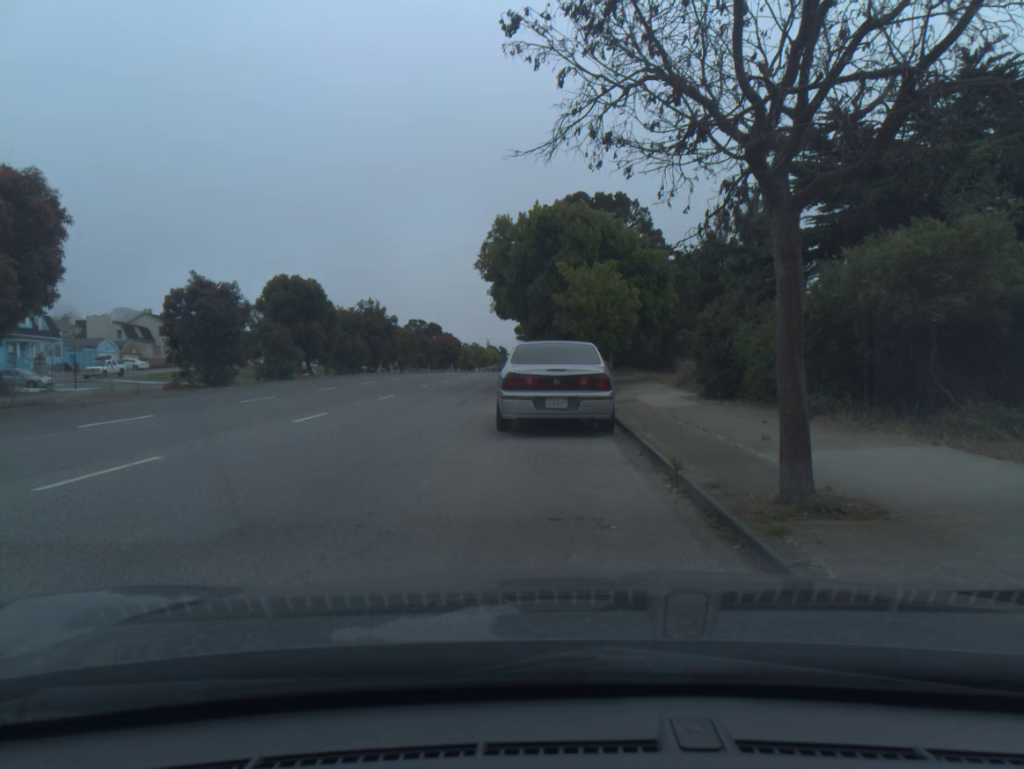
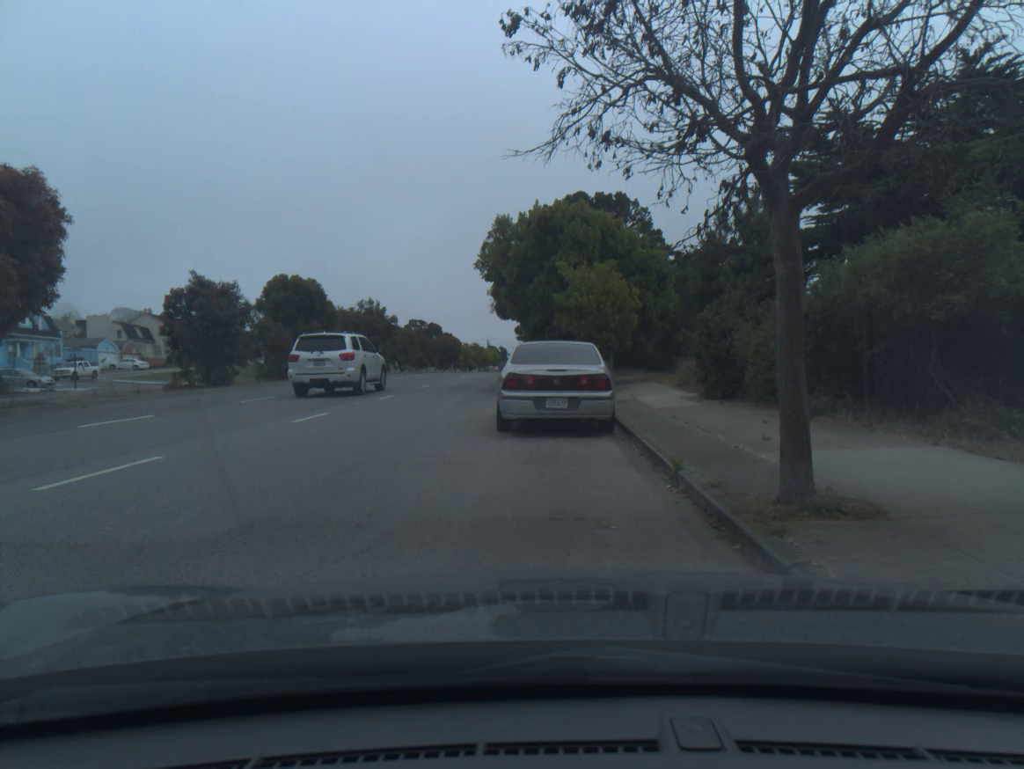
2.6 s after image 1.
(0.0, 0.0) m; 0°
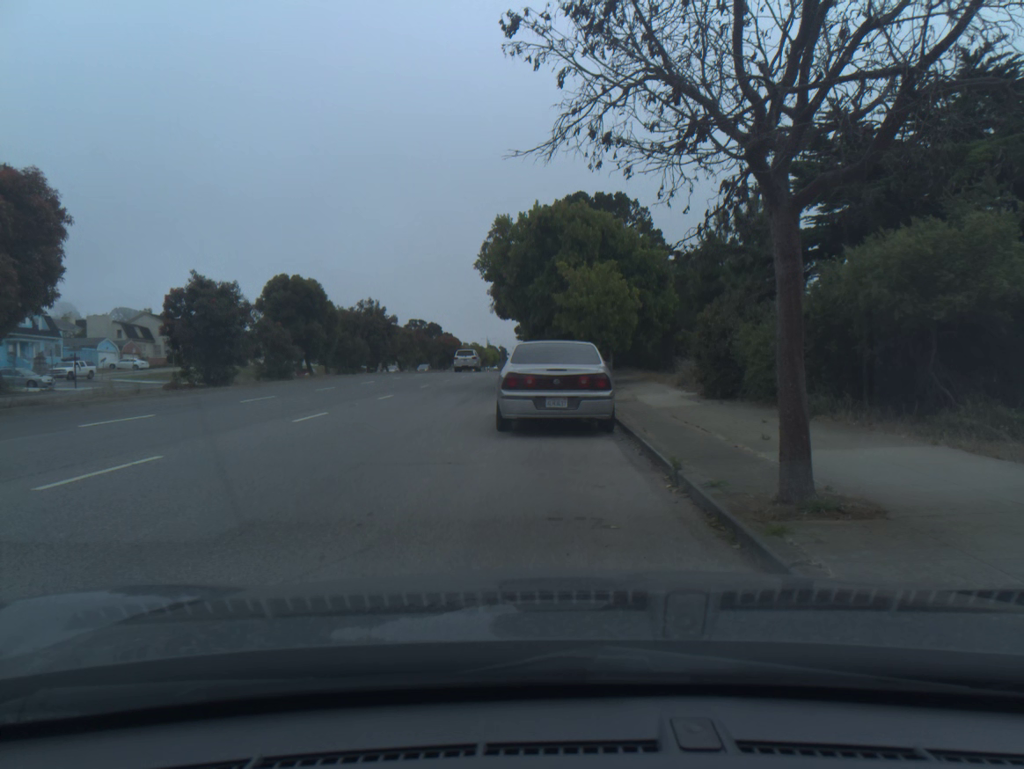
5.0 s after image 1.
(0.0, 0.0) m; 0°
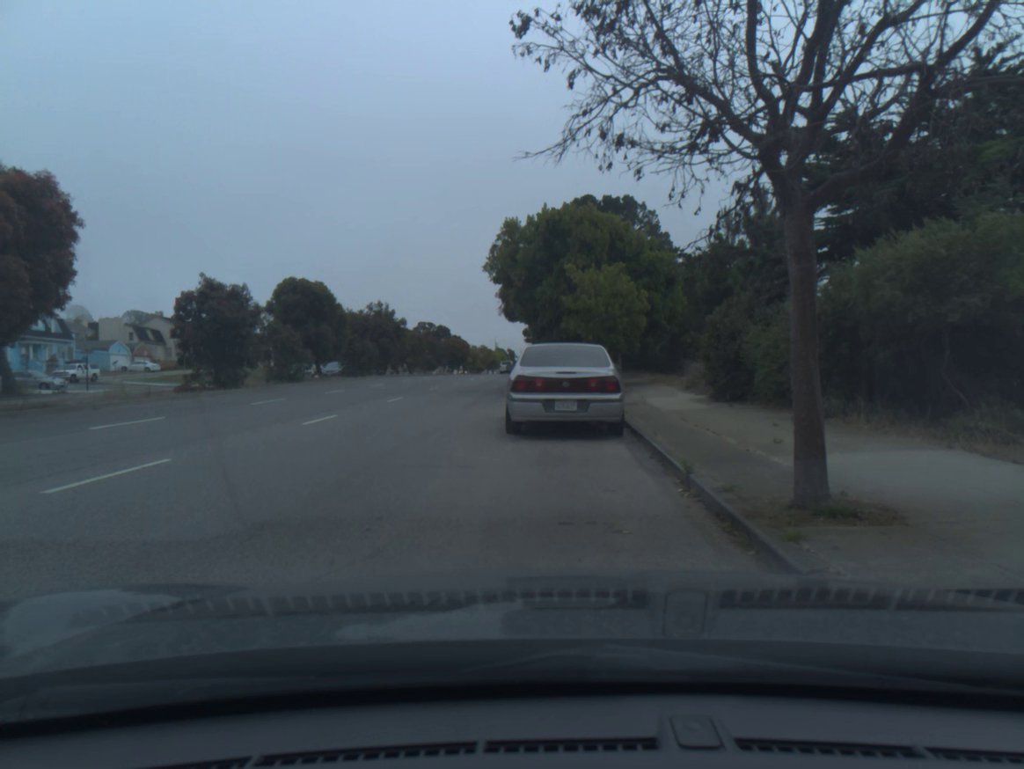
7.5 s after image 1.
(0.0, 0.0) m; 0°
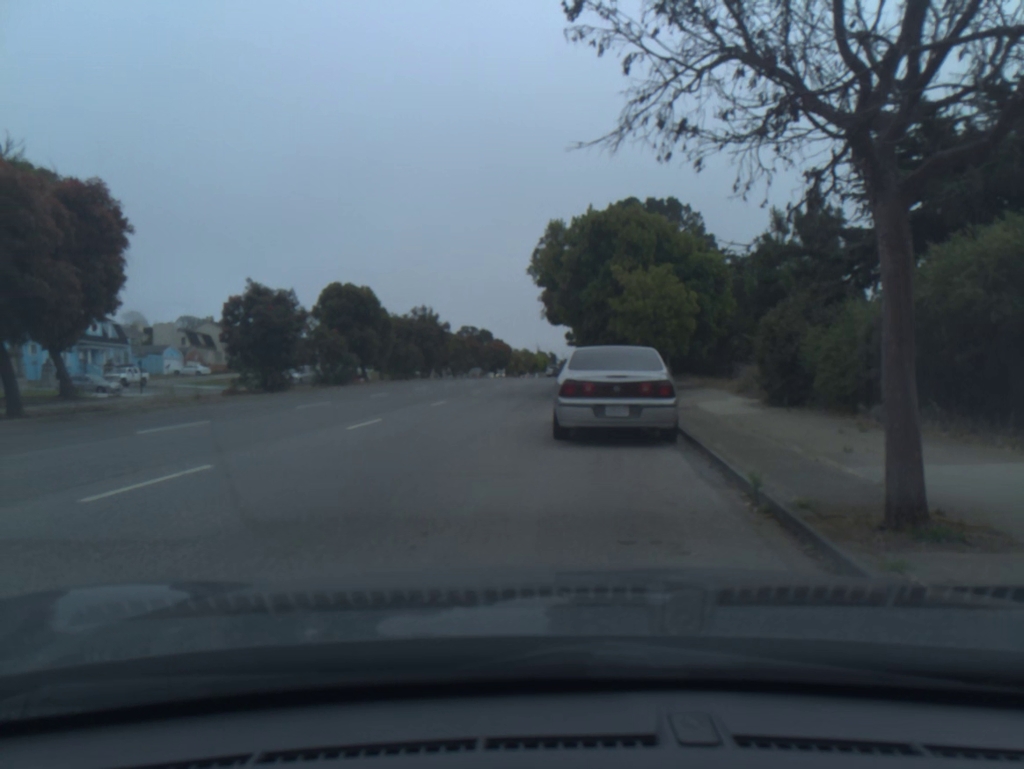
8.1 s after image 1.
(-0.1, +0.4) m; -3°
